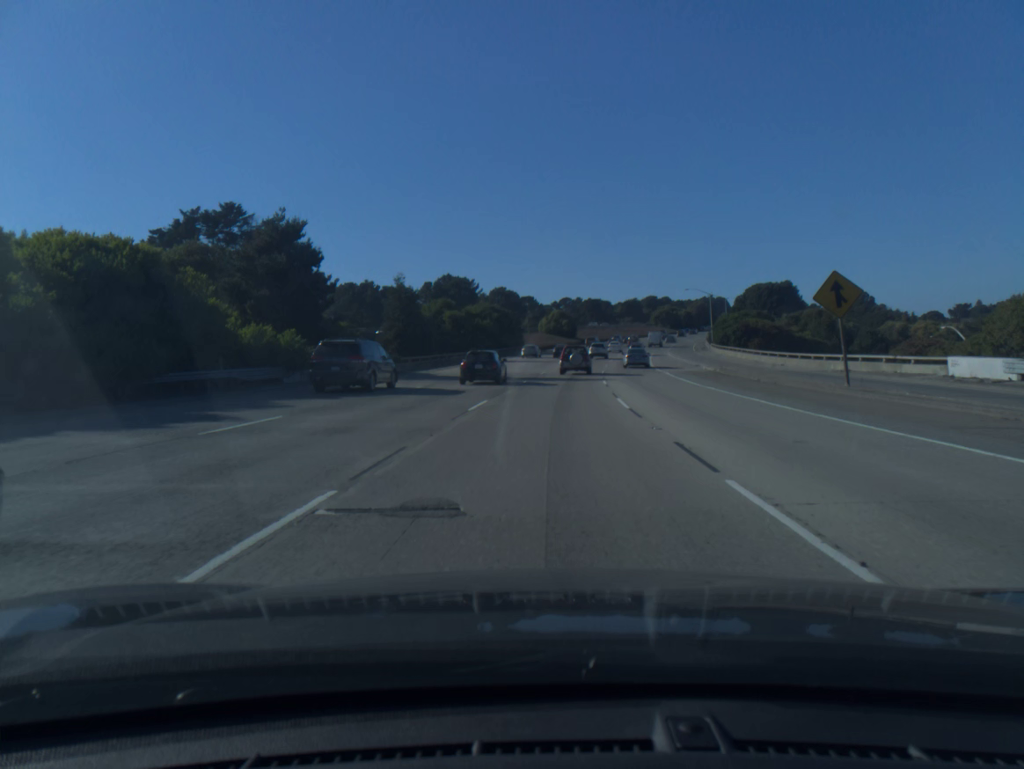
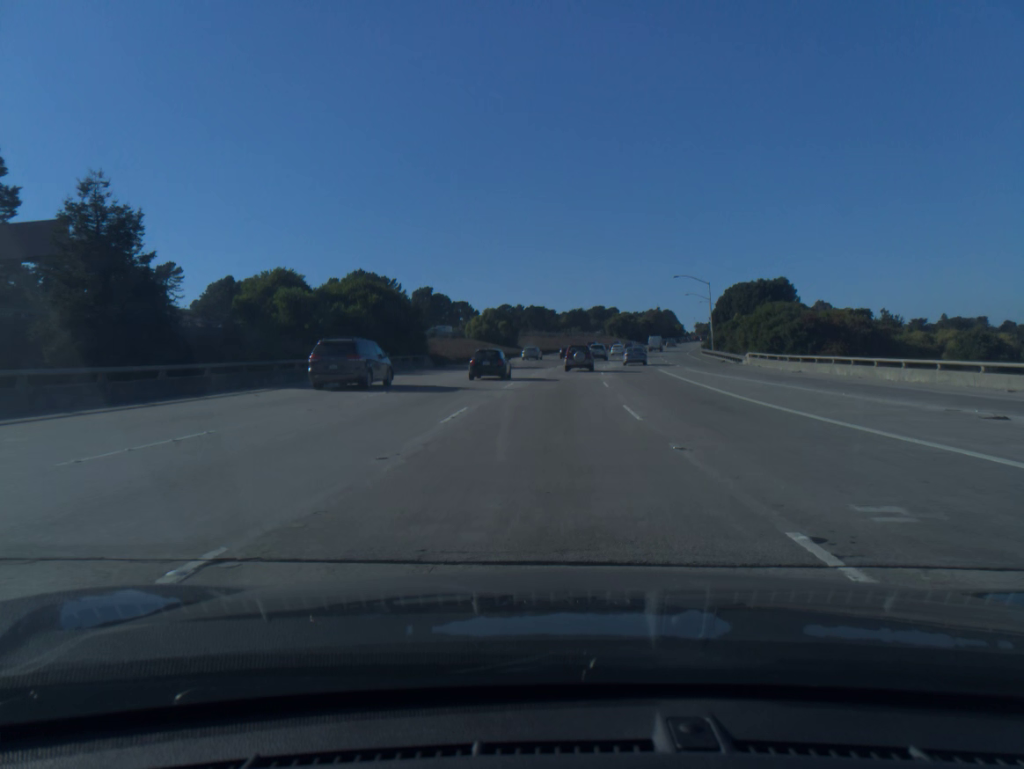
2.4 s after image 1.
(+1.9, +45.7) m; +4°
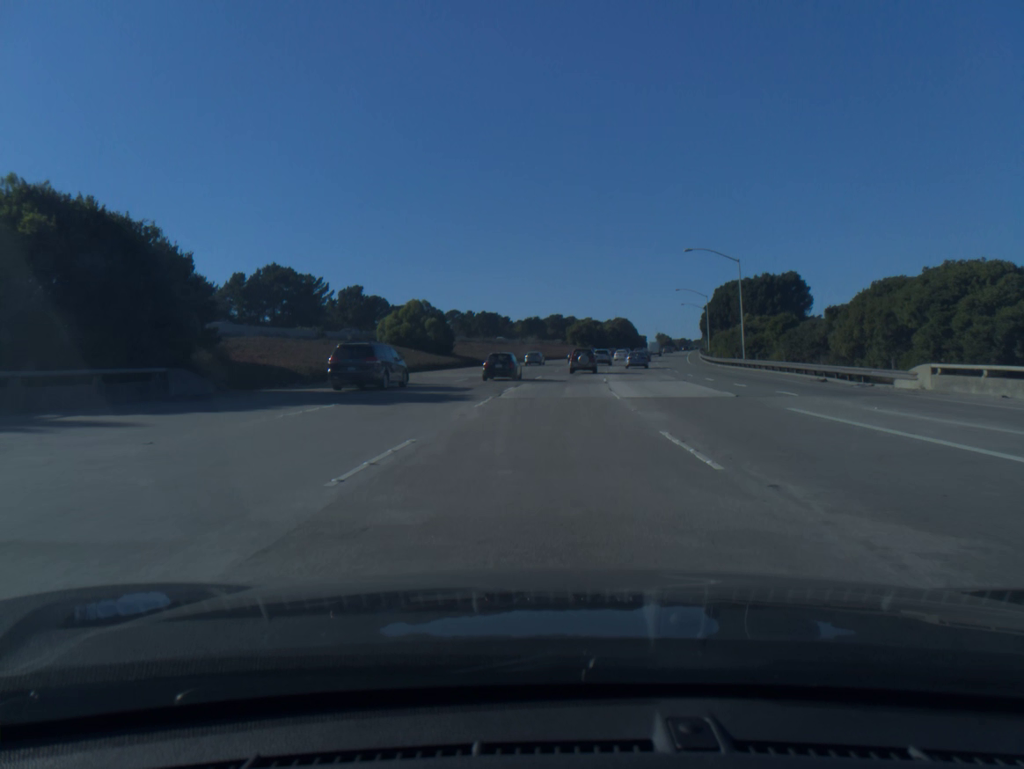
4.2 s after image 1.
(+1.0, +35.7) m; +3°
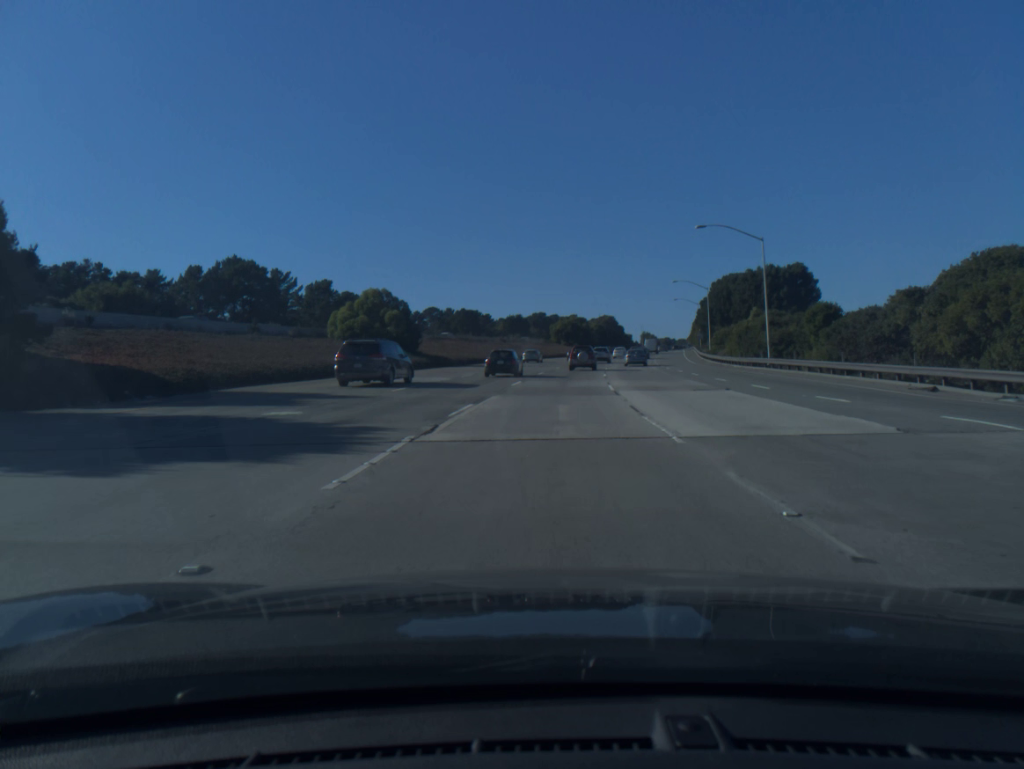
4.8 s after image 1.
(+0.1, +12.1) m; +1°
